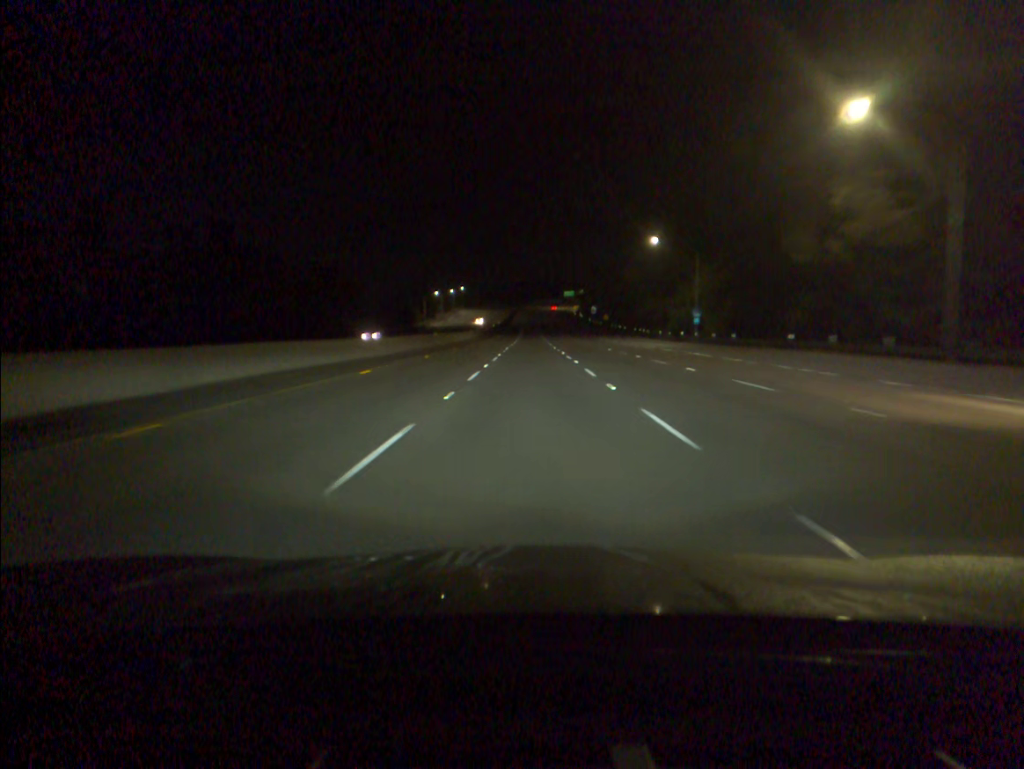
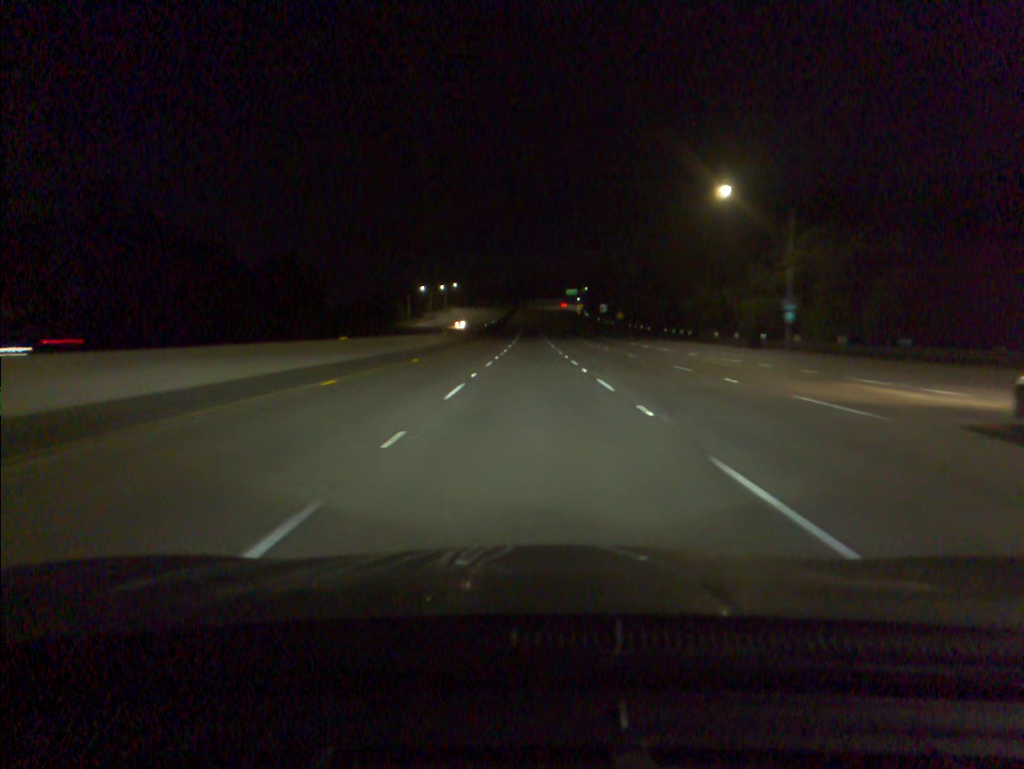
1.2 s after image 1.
(0.0, +33.7) m; 0°
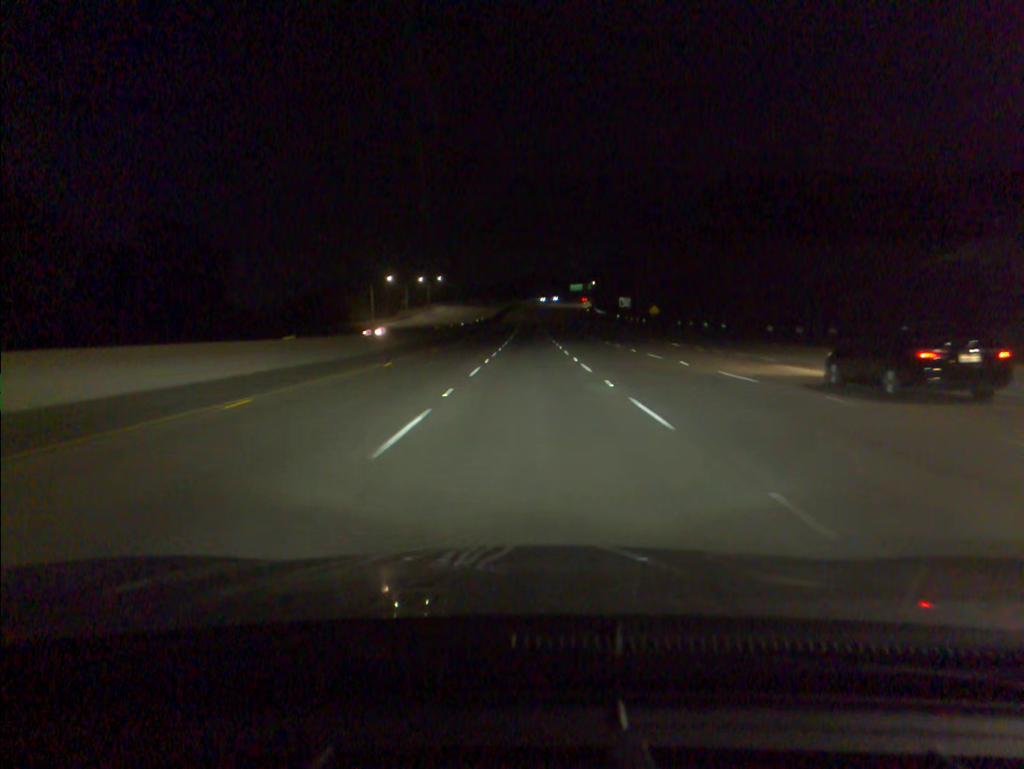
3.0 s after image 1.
(0.0, +50.5) m; 0°
